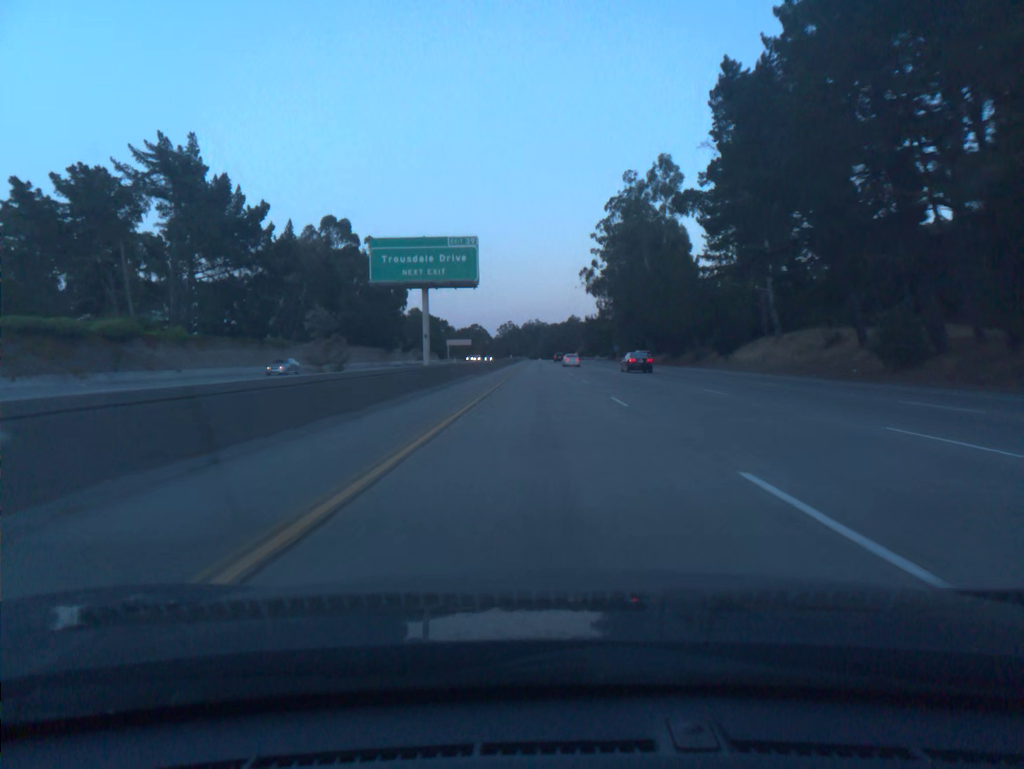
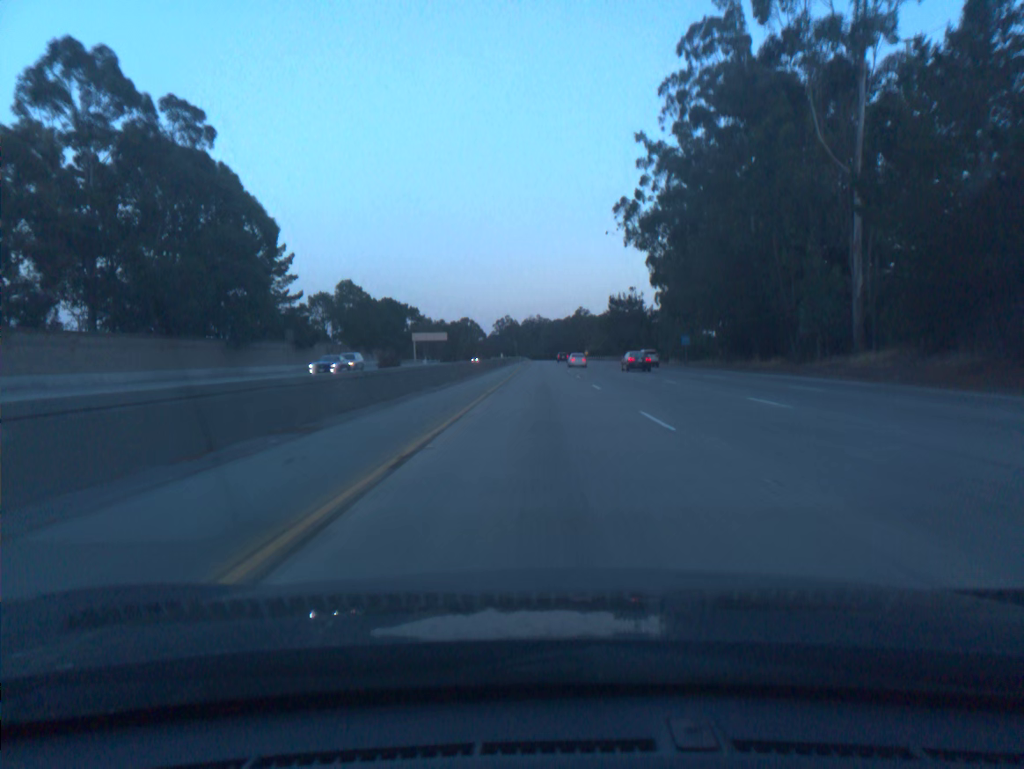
(-0.2, +78.6) m; 0°
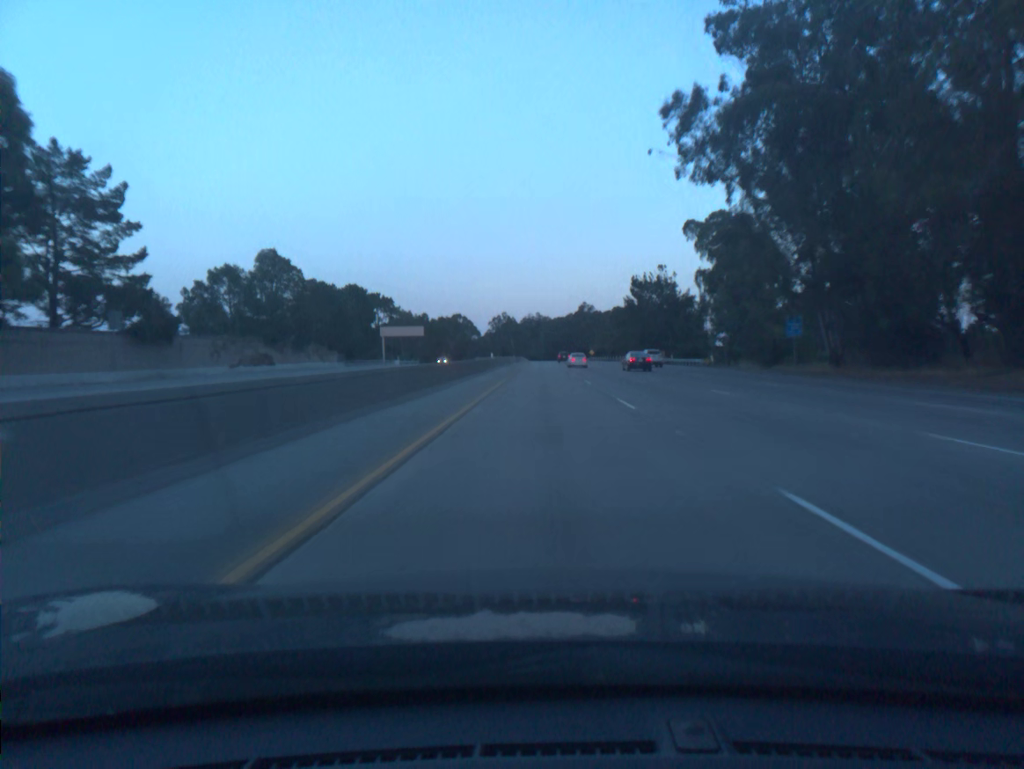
(0.0, +39.3) m; 0°
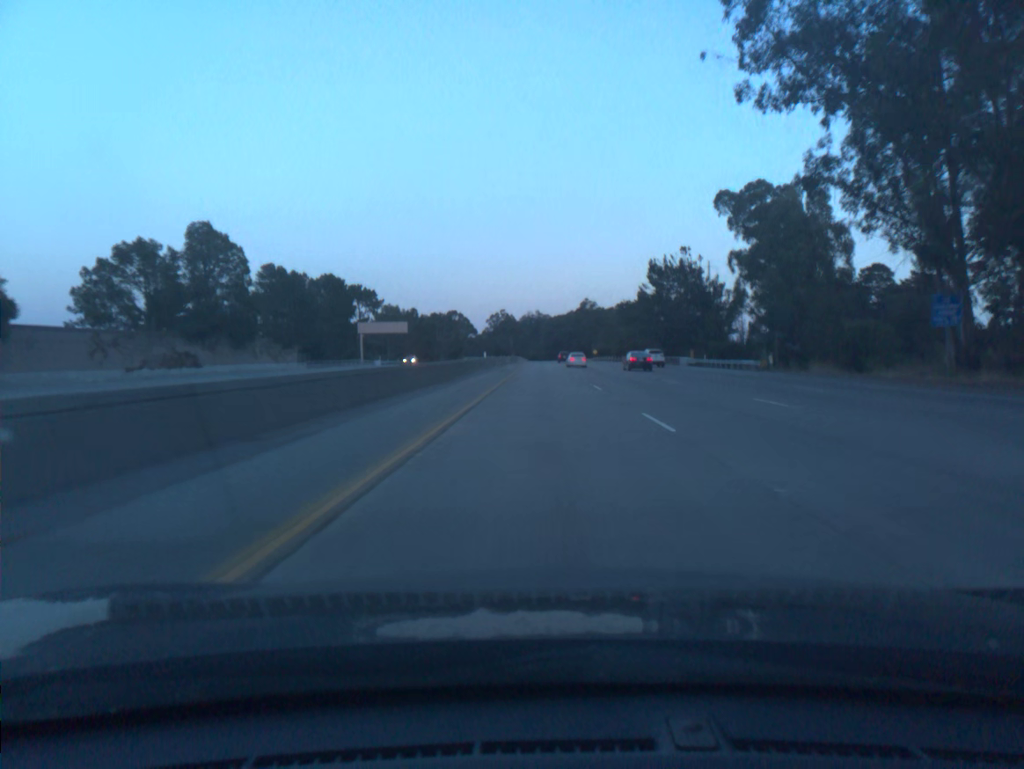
(0.0, +19.6) m; 0°
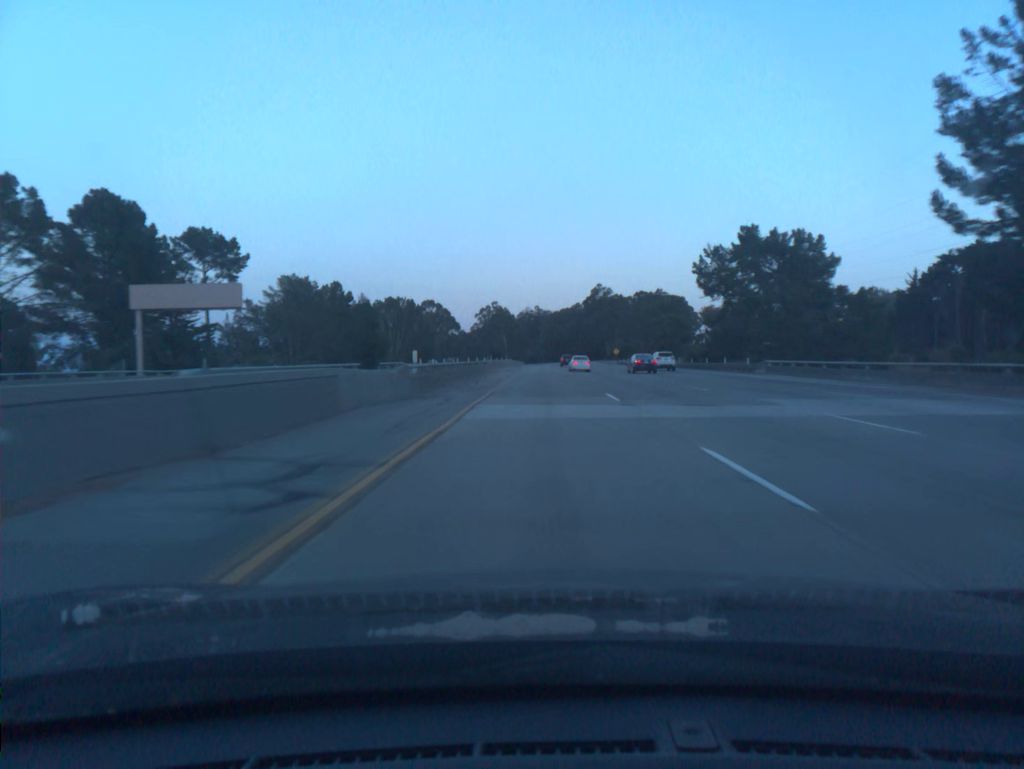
(+0.1, +78.6) m; 0°
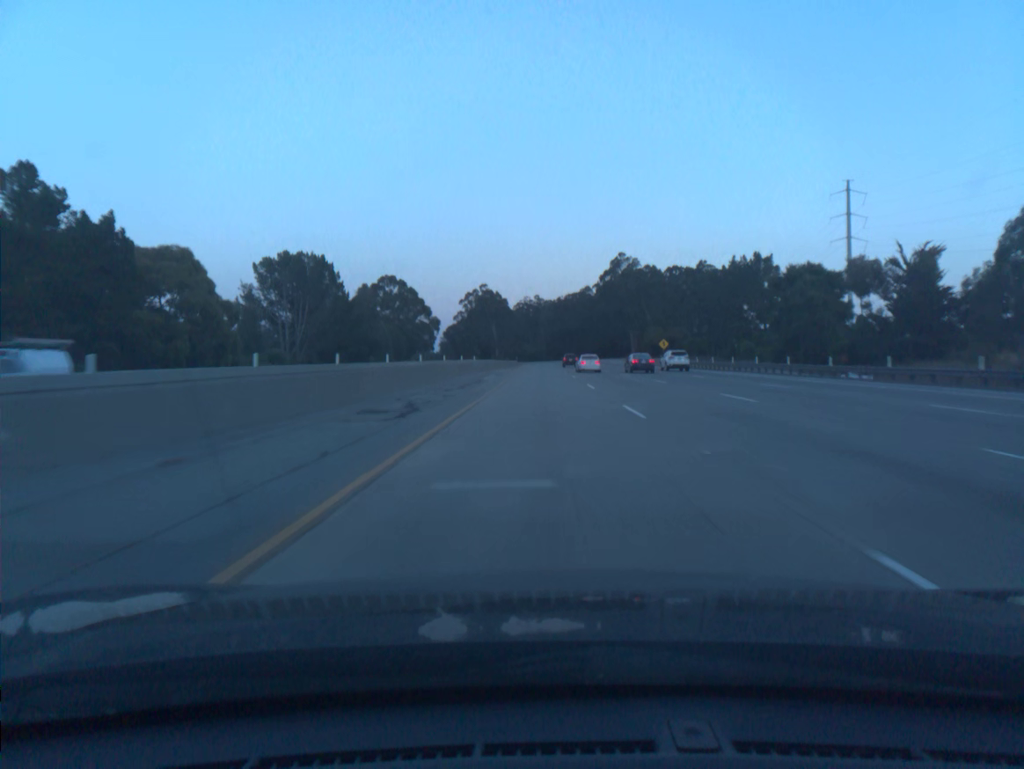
(+0.1, +78.7) m; 0°
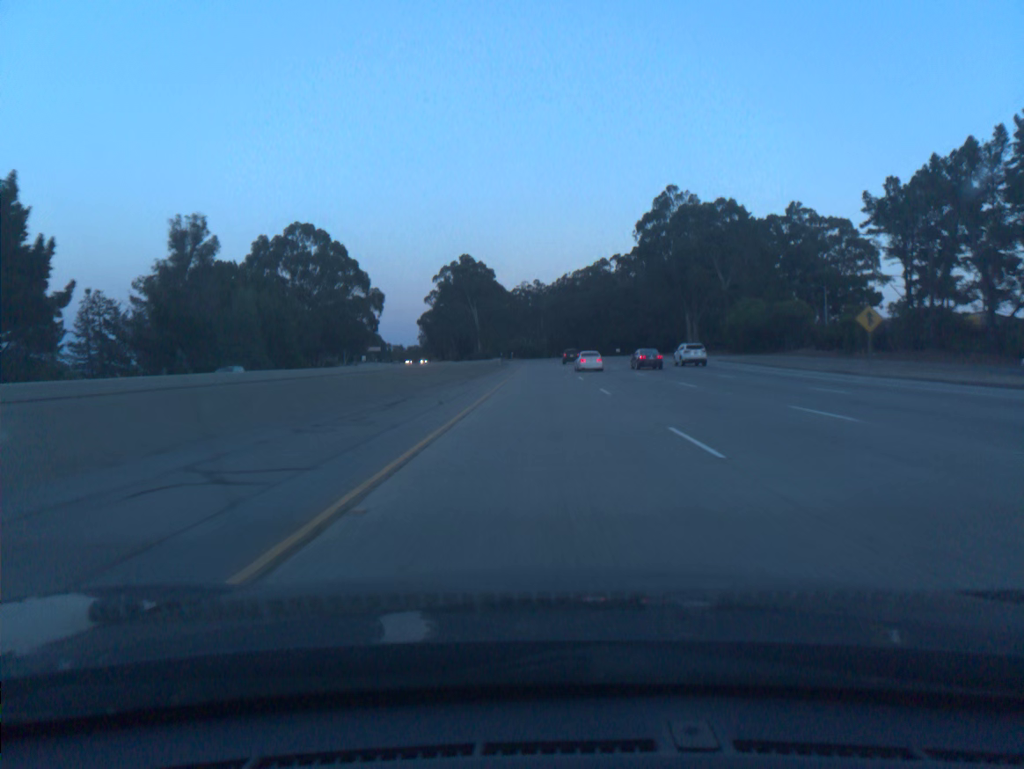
(-0.1, +78.8) m; 0°
